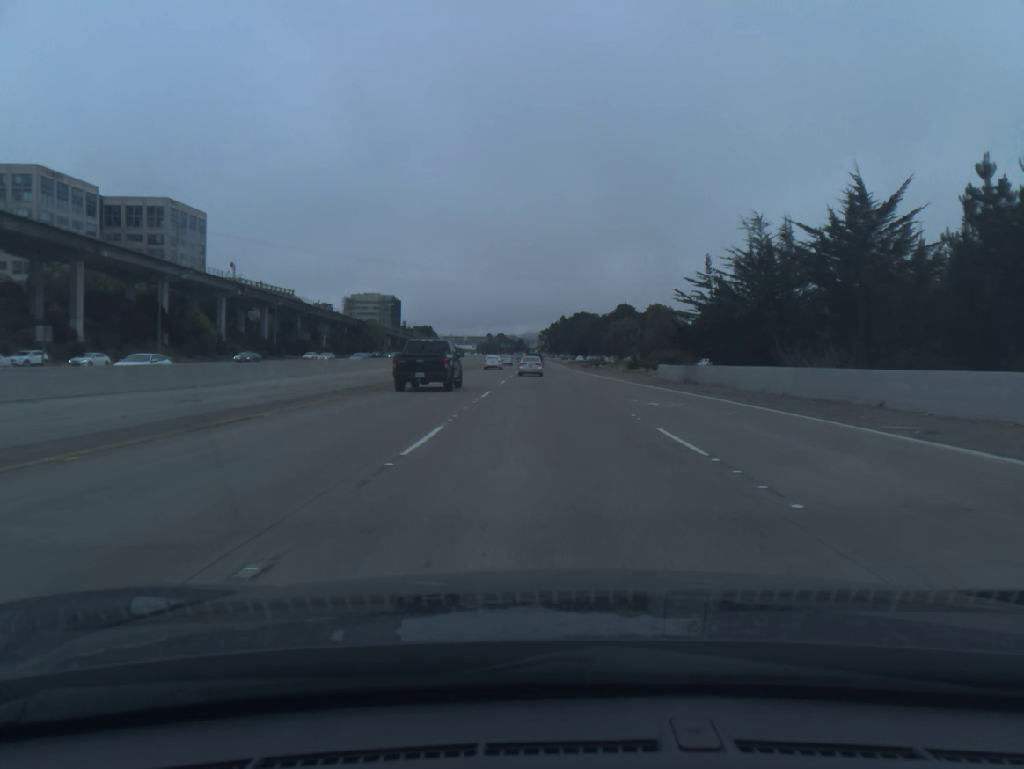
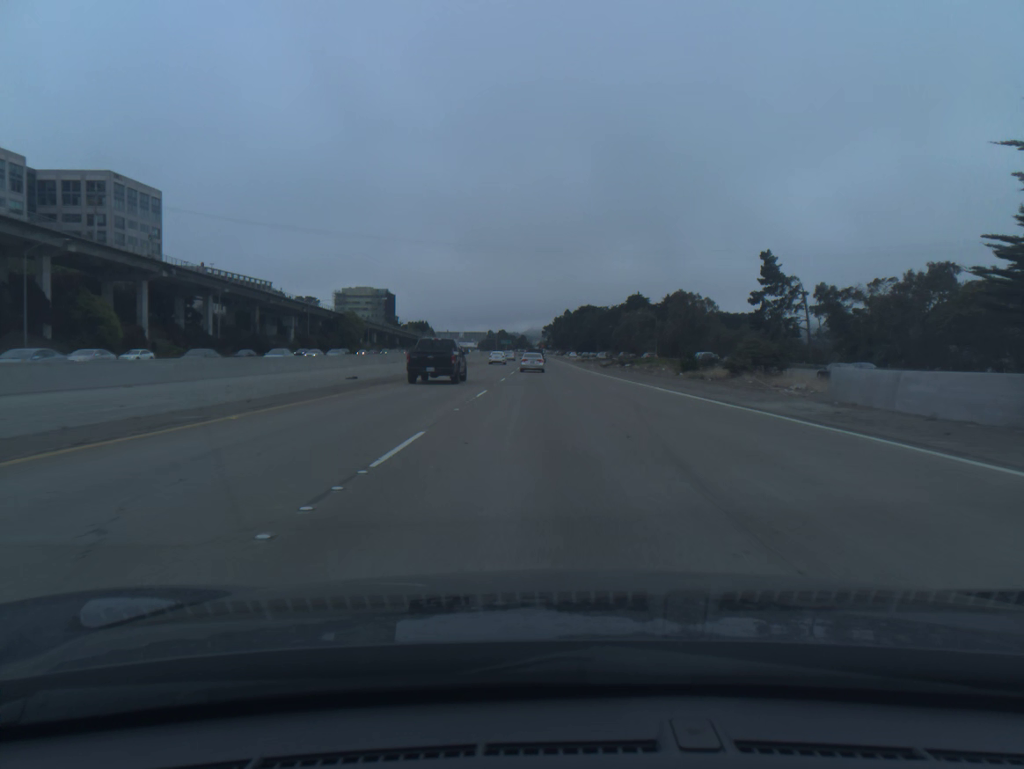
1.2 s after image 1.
(-0.1, +30.7) m; 0°
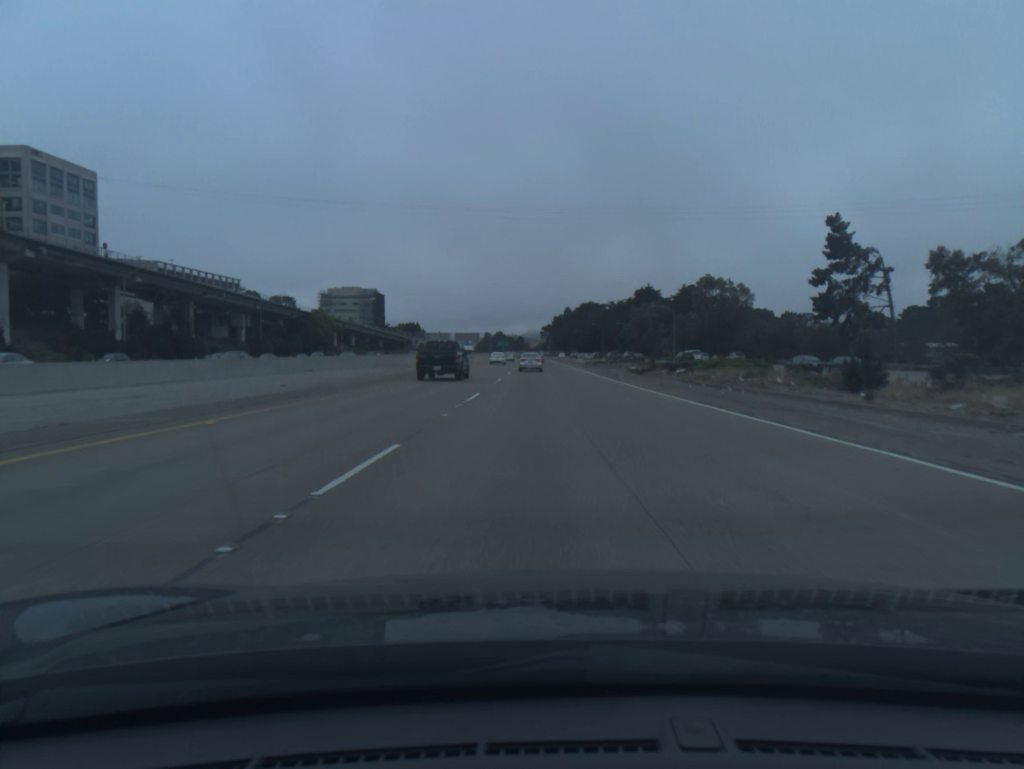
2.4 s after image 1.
(0.0, +30.7) m; 0°
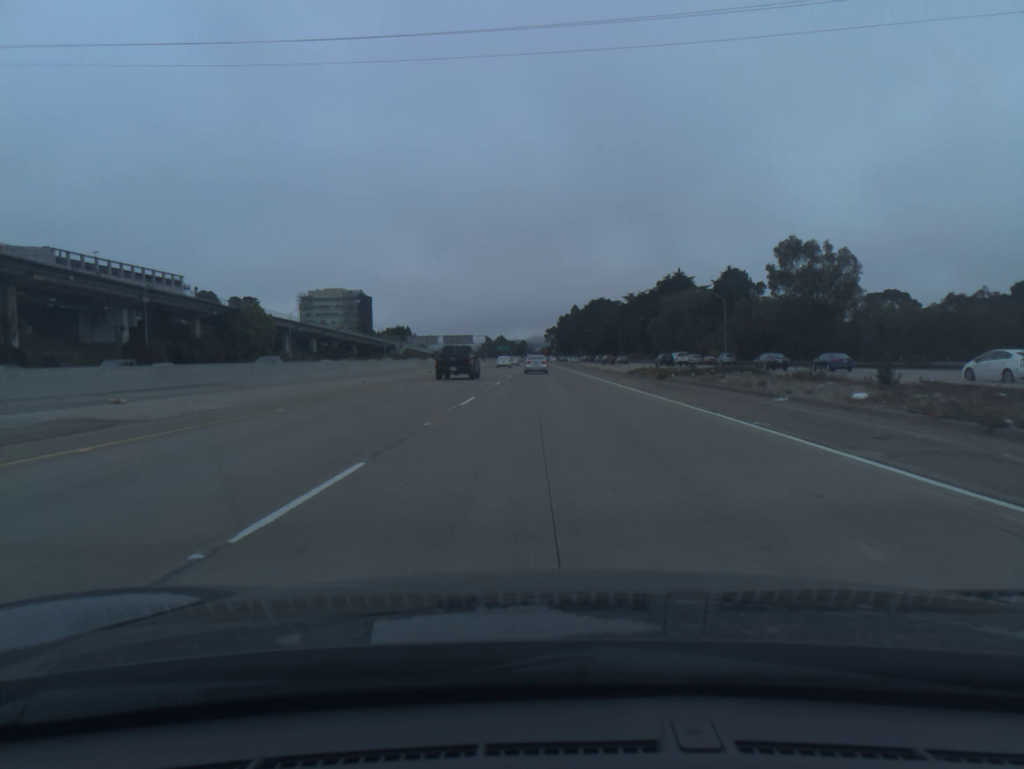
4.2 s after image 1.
(-0.2, +46.3) m; 0°
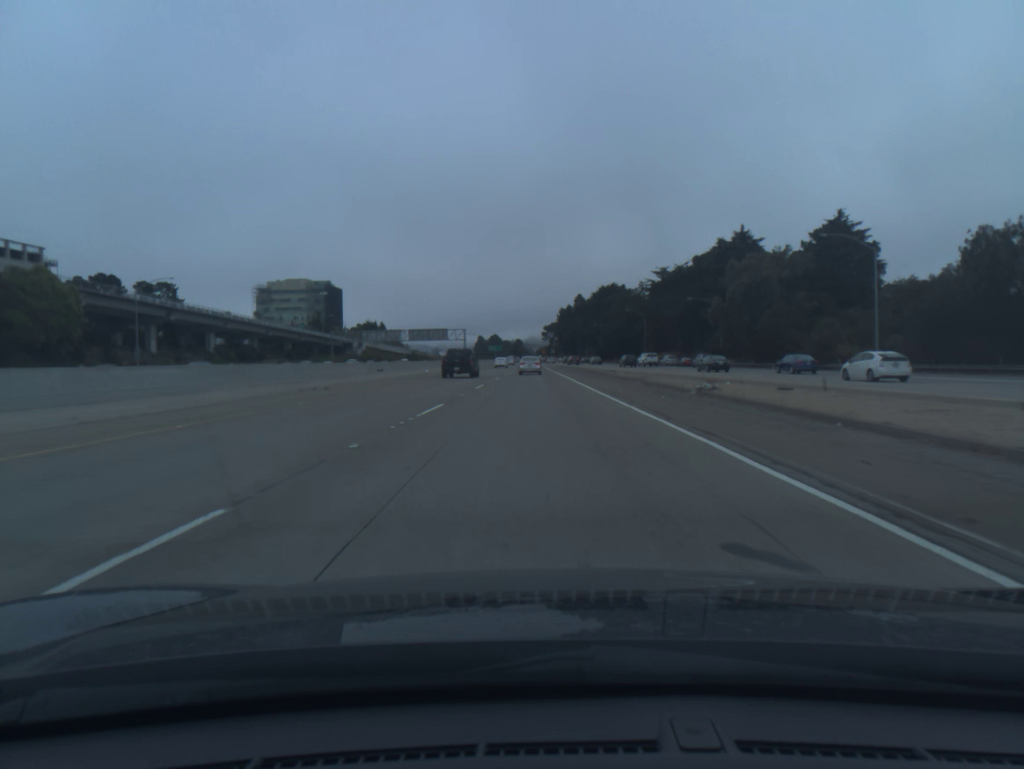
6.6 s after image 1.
(+0.4, +62.0) m; 0°
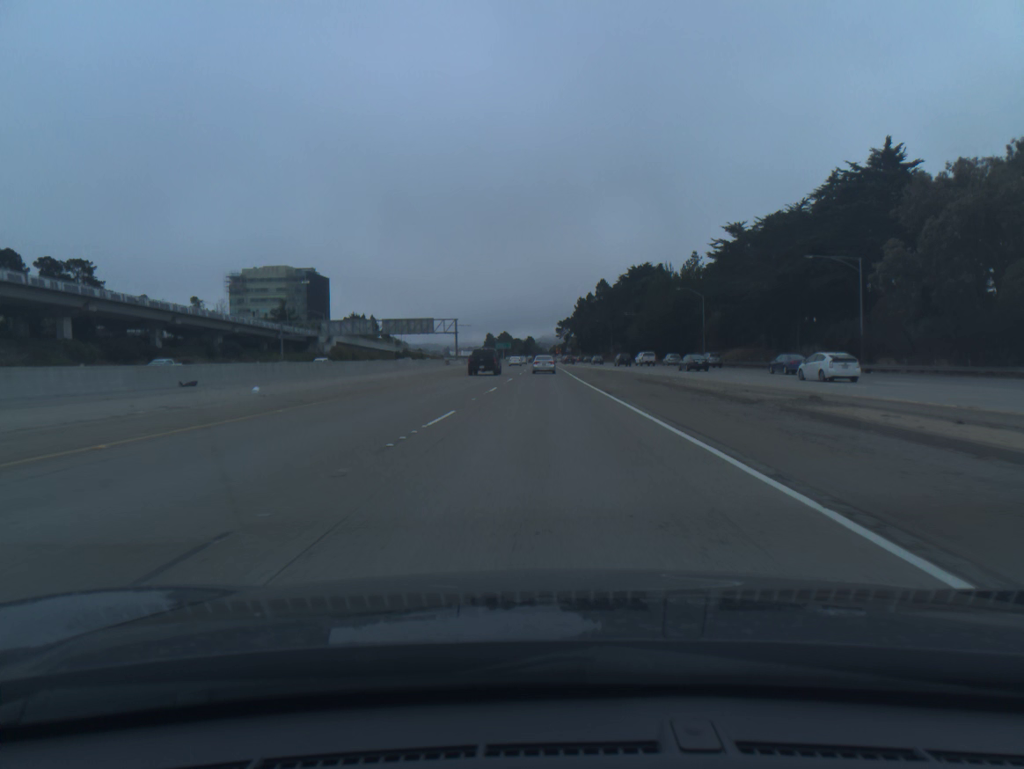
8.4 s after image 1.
(-0.5, +46.9) m; -1°
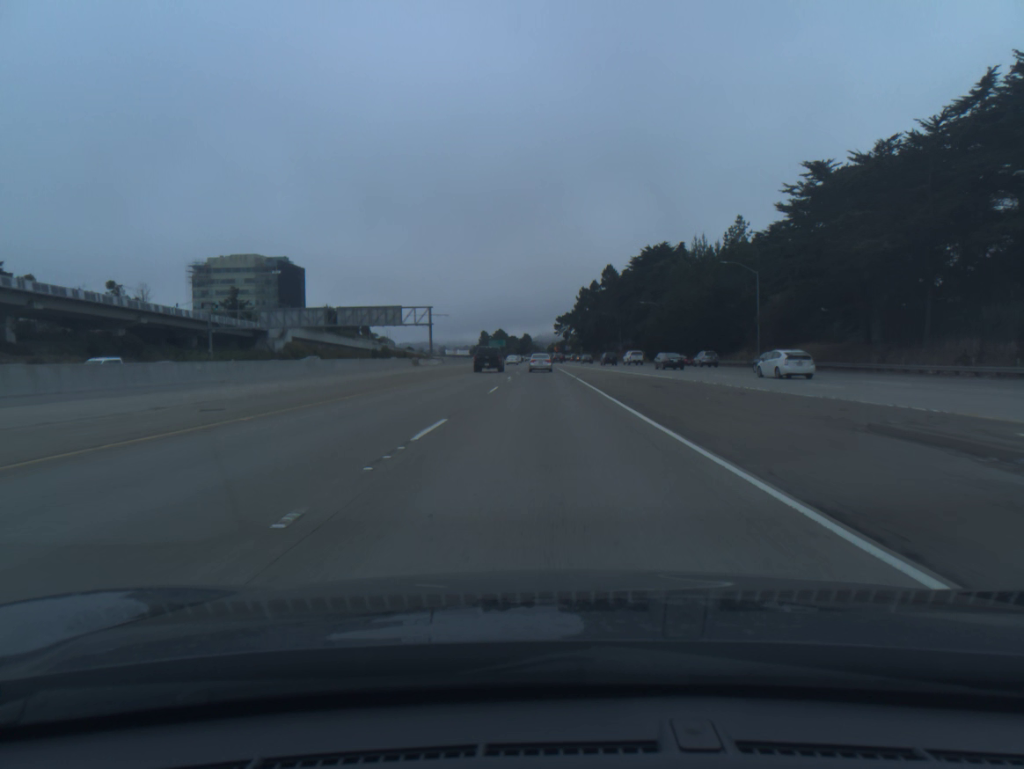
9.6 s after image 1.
(0.0, +31.5) m; 0°
